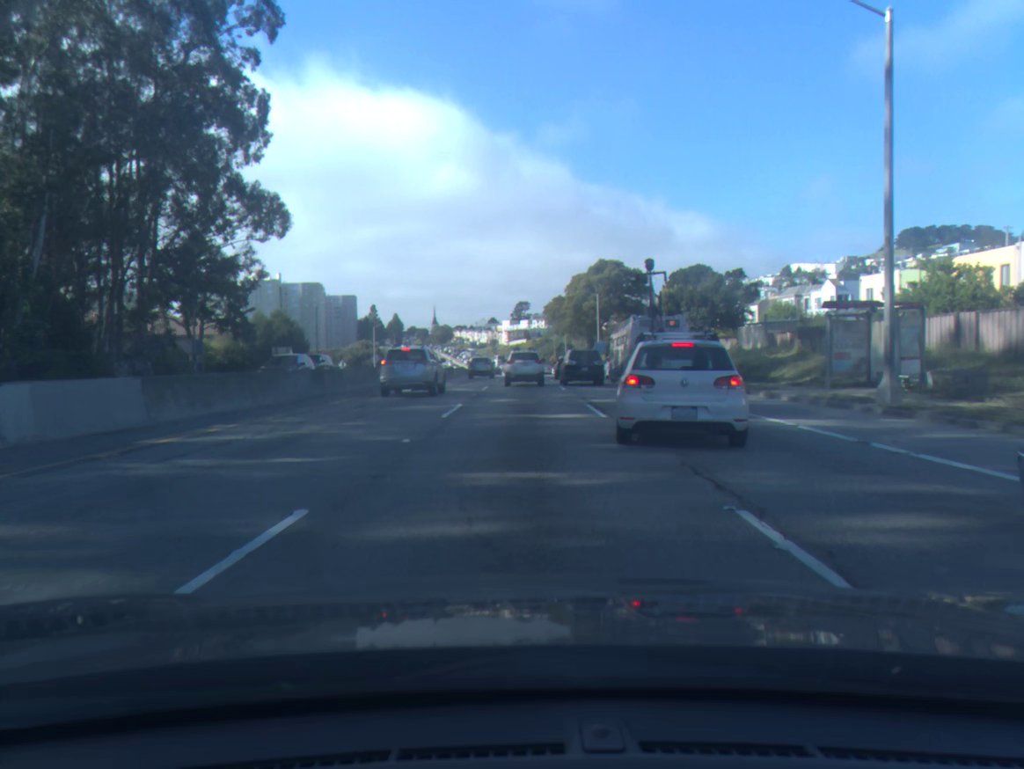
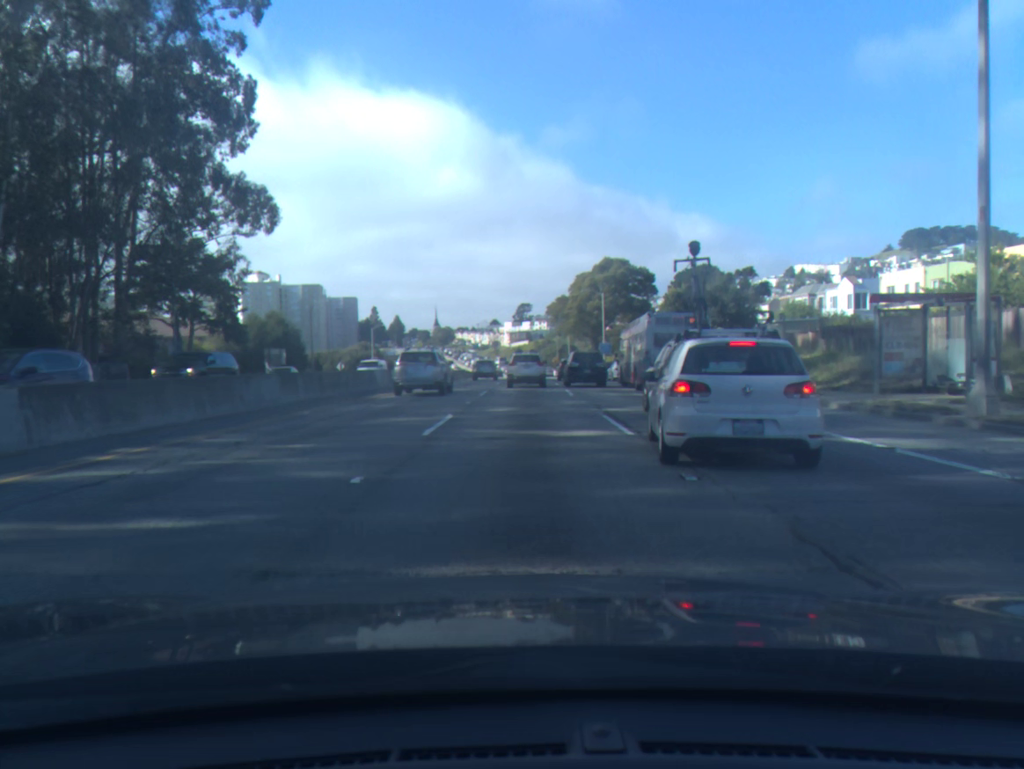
(0.0, +3.6) m; 0°
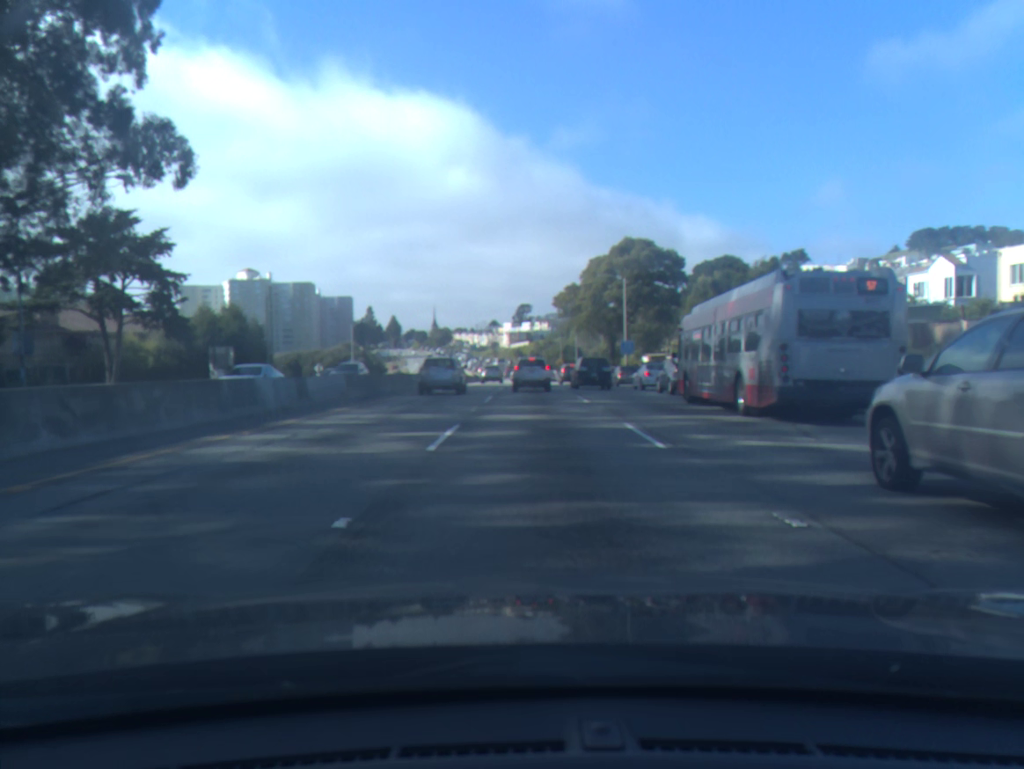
(-0.1, +16.8) m; +1°
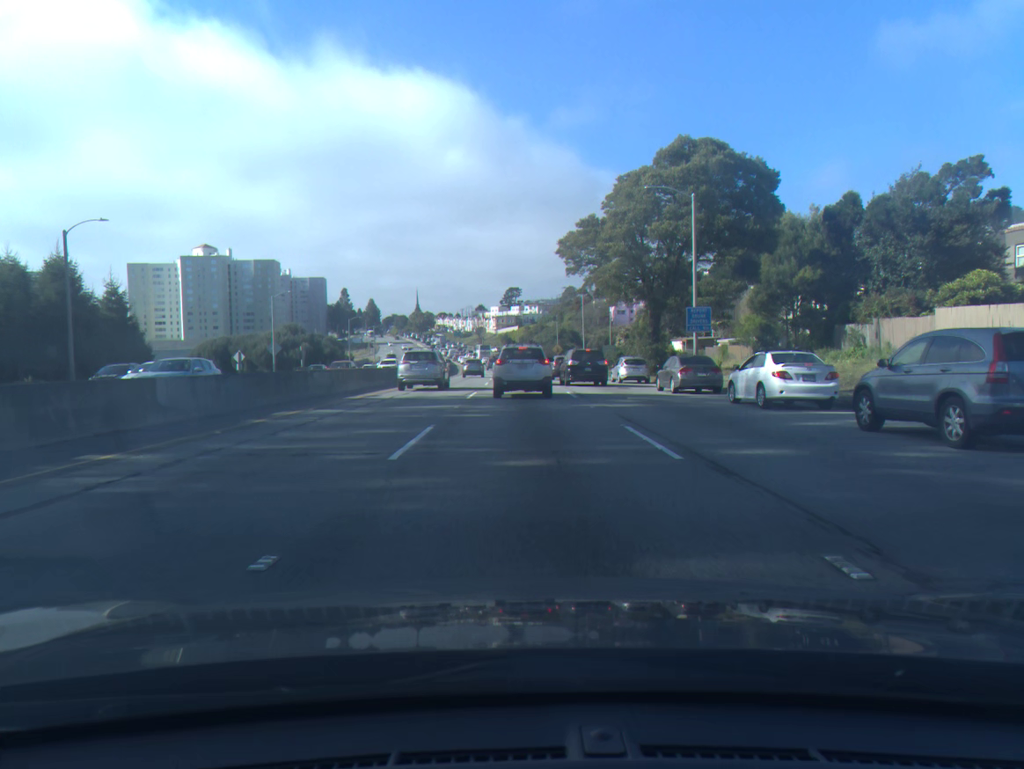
(+0.1, +30.6) m; 0°
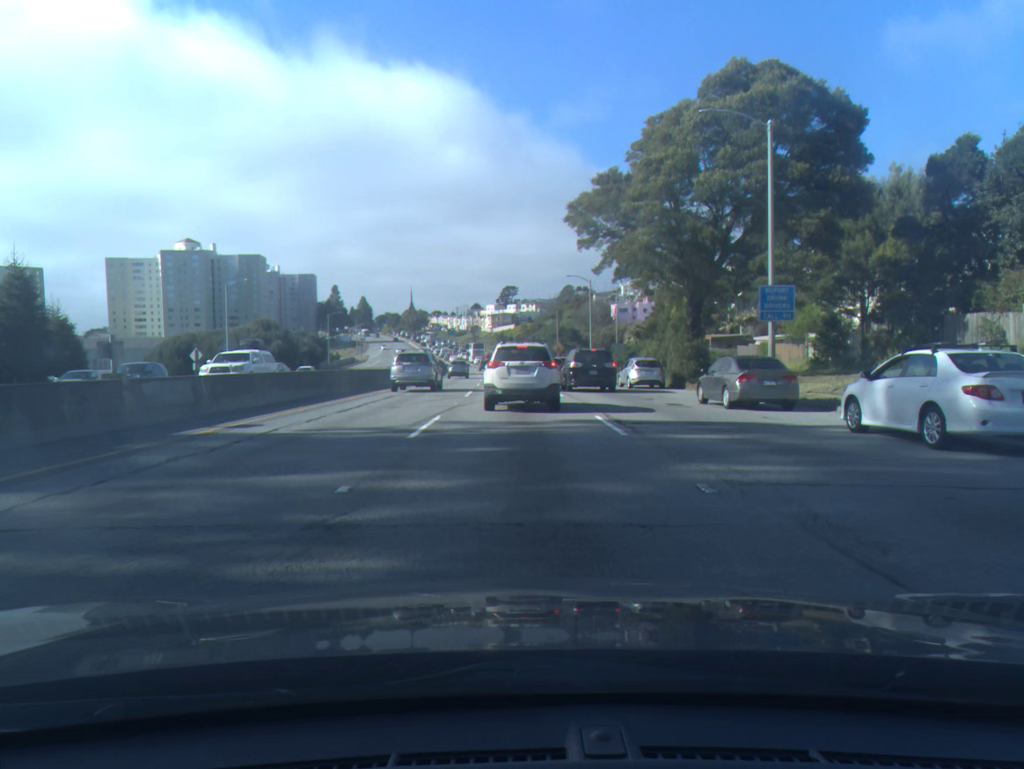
(0.0, +12.1) m; 0°
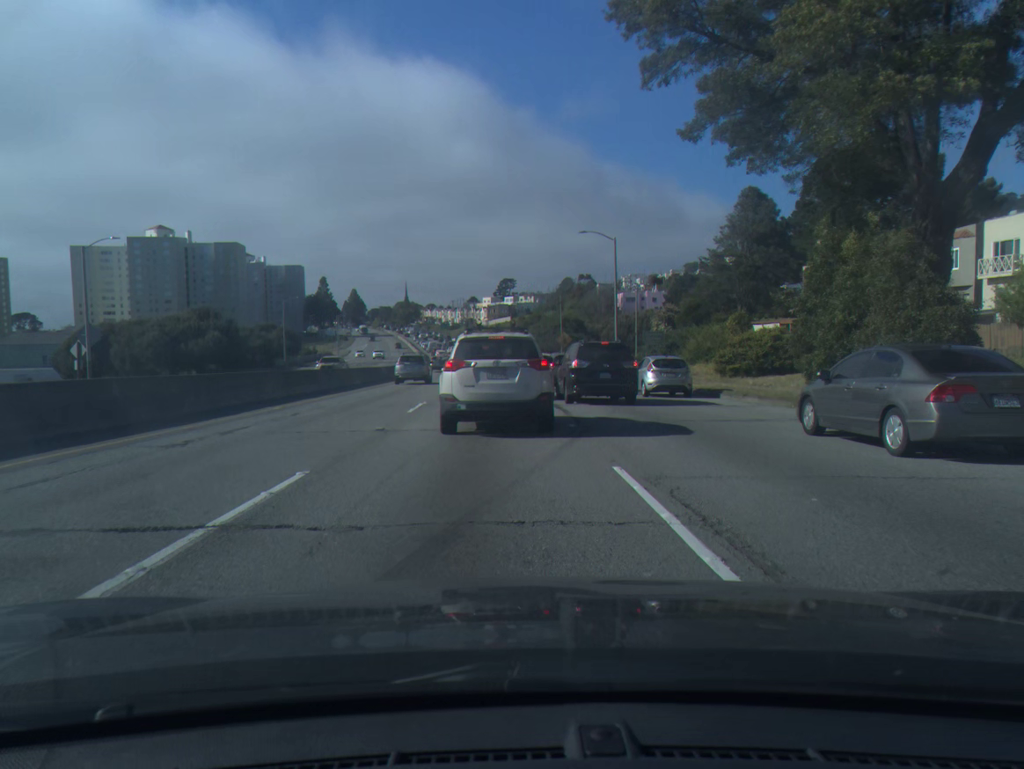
(+0.4, +23.2) m; 0°
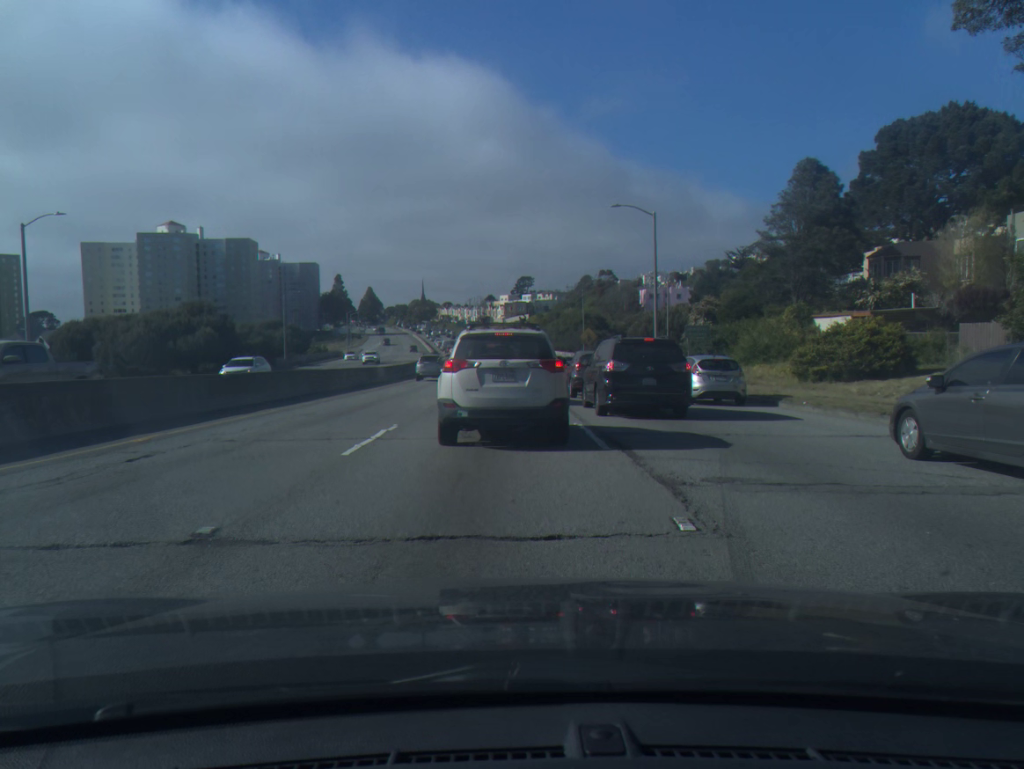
(-0.1, +8.2) m; -2°
